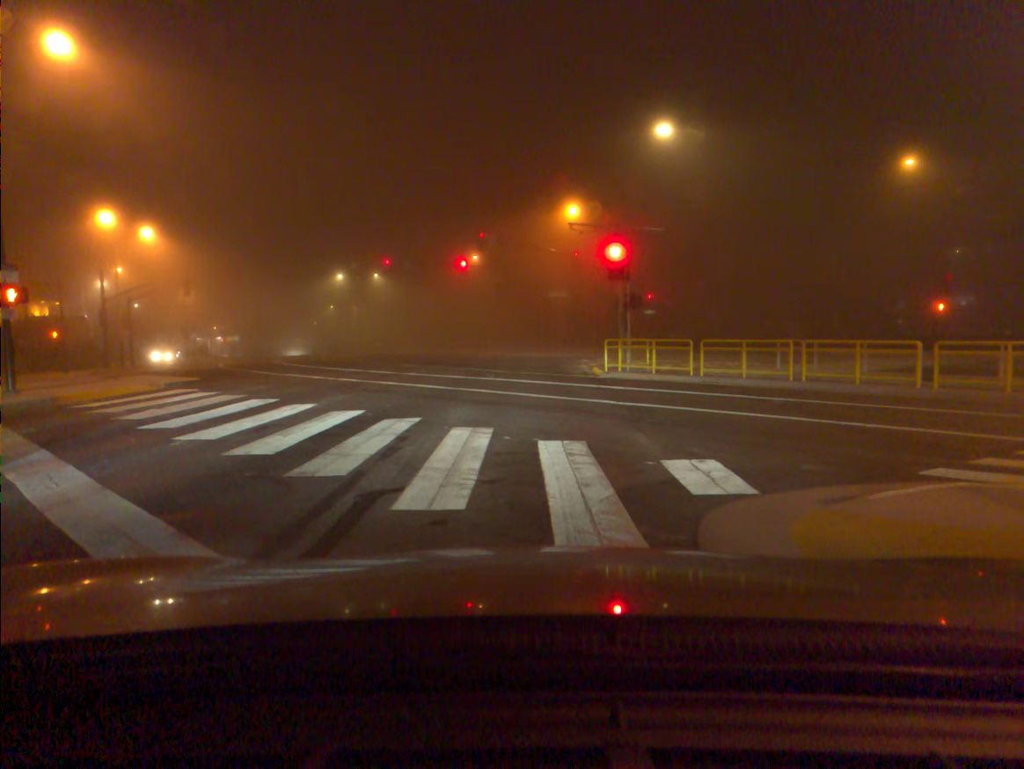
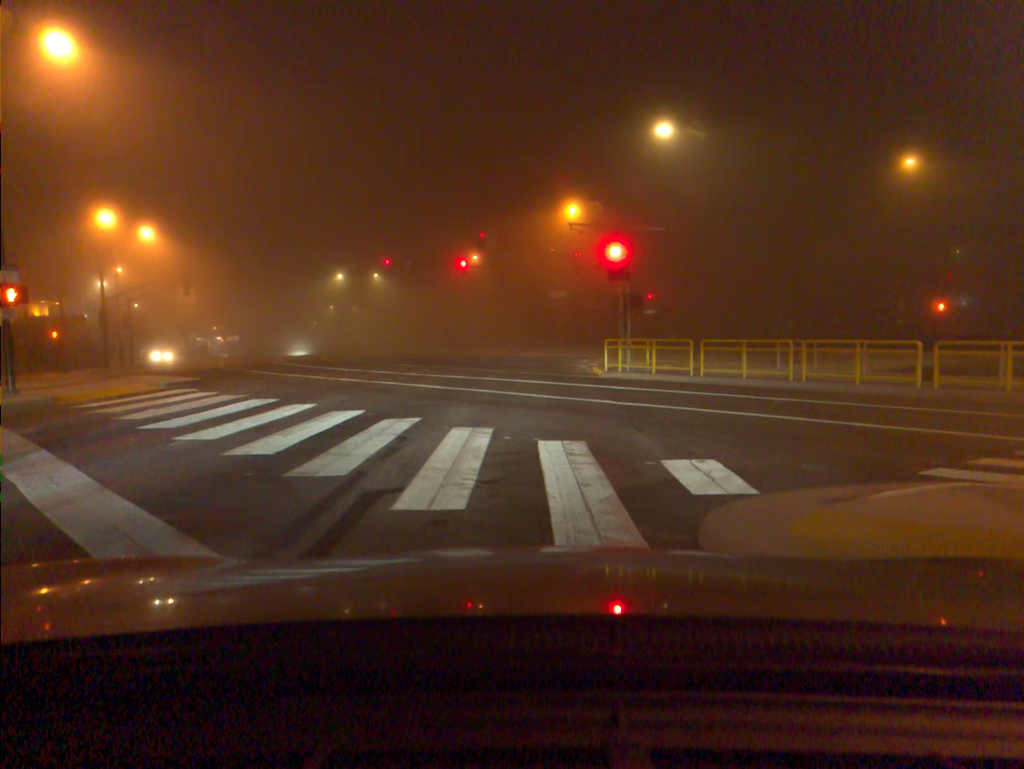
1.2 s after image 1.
(0.0, 0.0) m; 0°
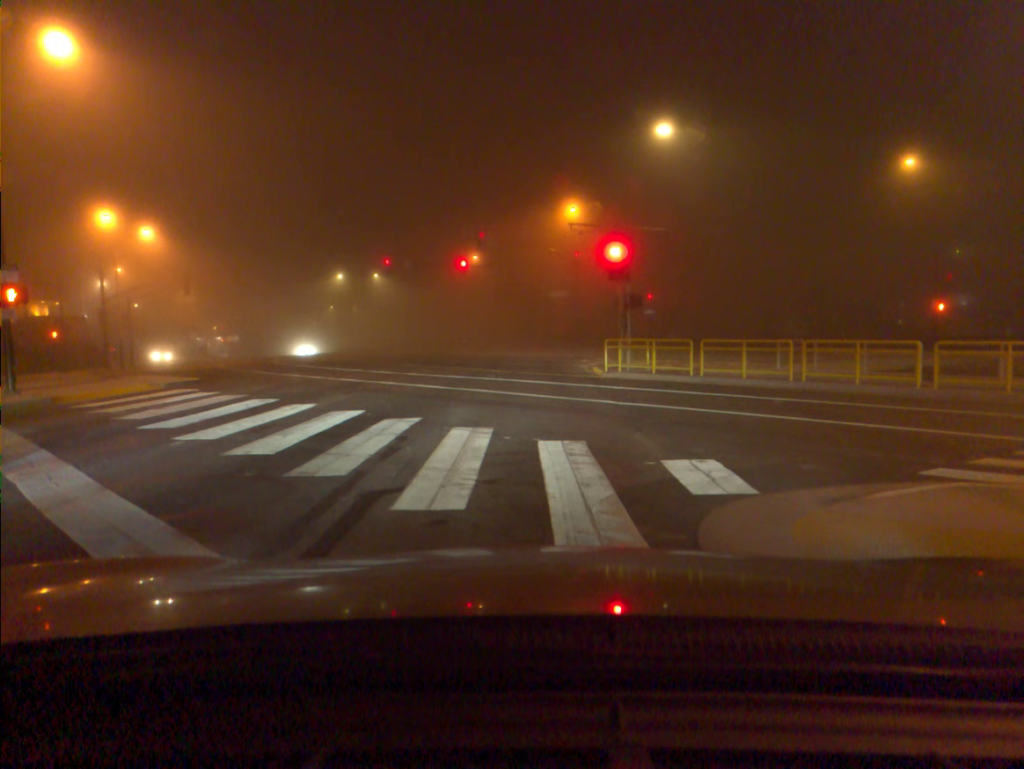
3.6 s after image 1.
(0.0, 0.0) m; 0°
